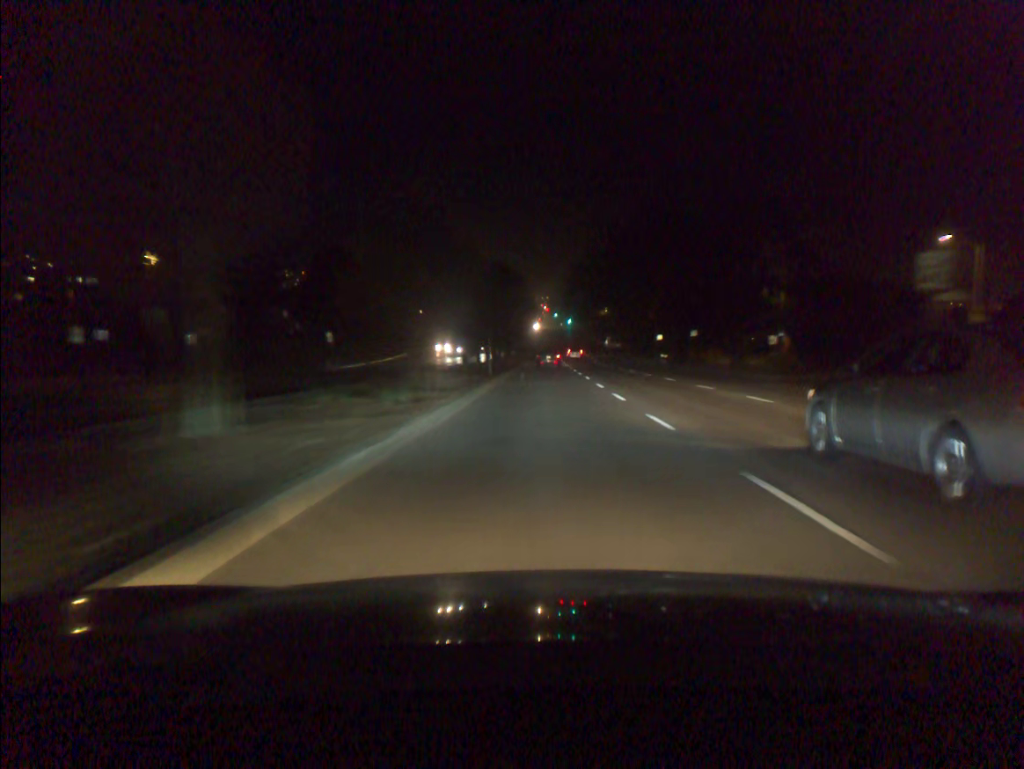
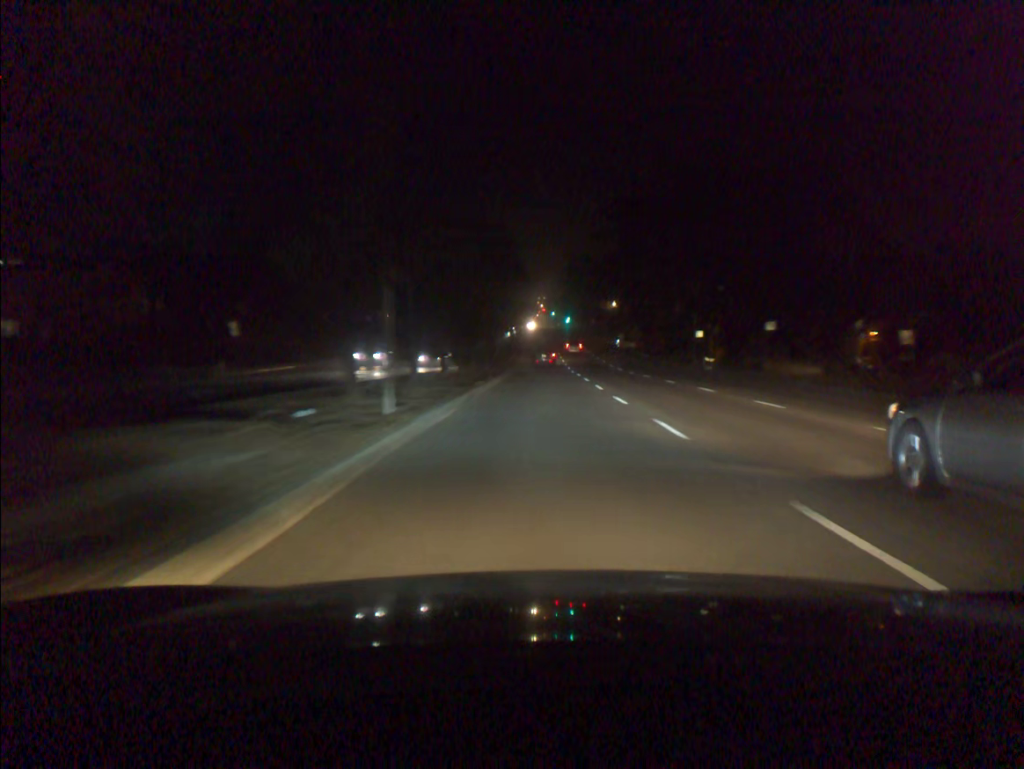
(+0.1, +23.1) m; 0°
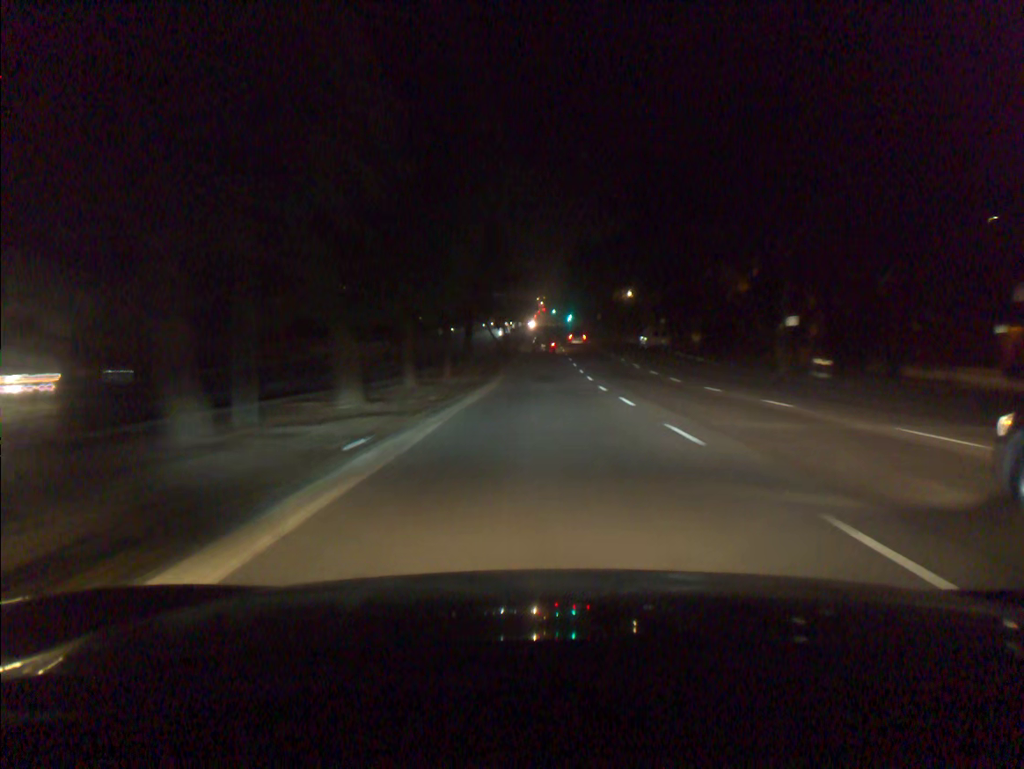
(+0.1, +23.0) m; 0°
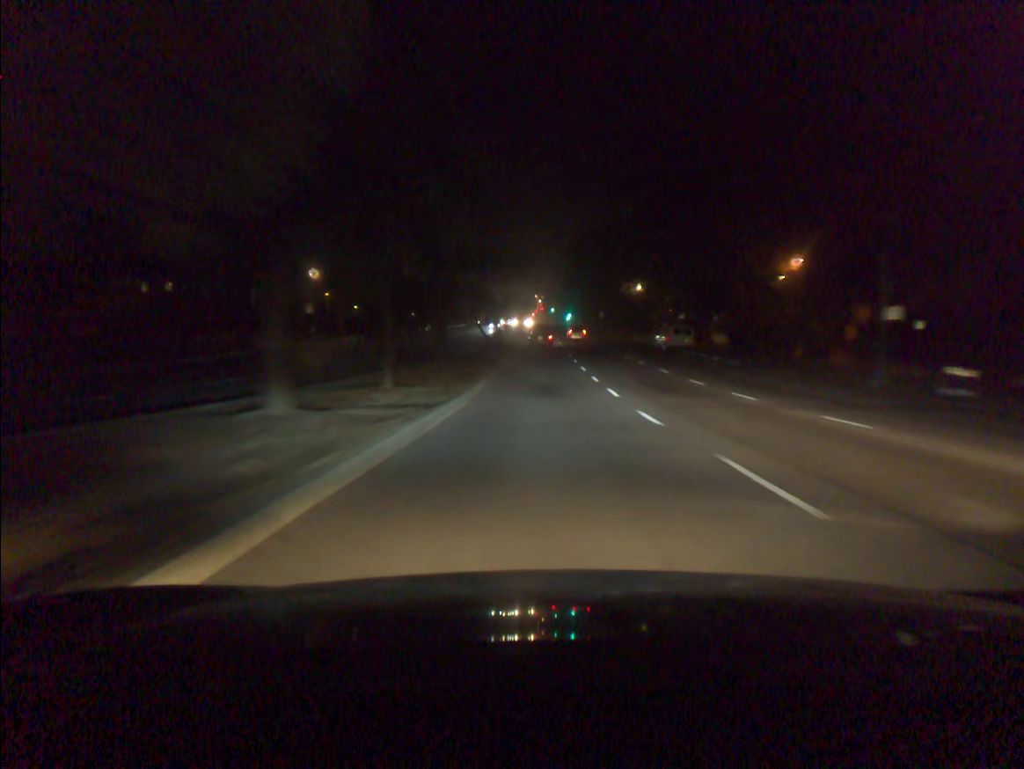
(0.0, +11.5) m; 0°
